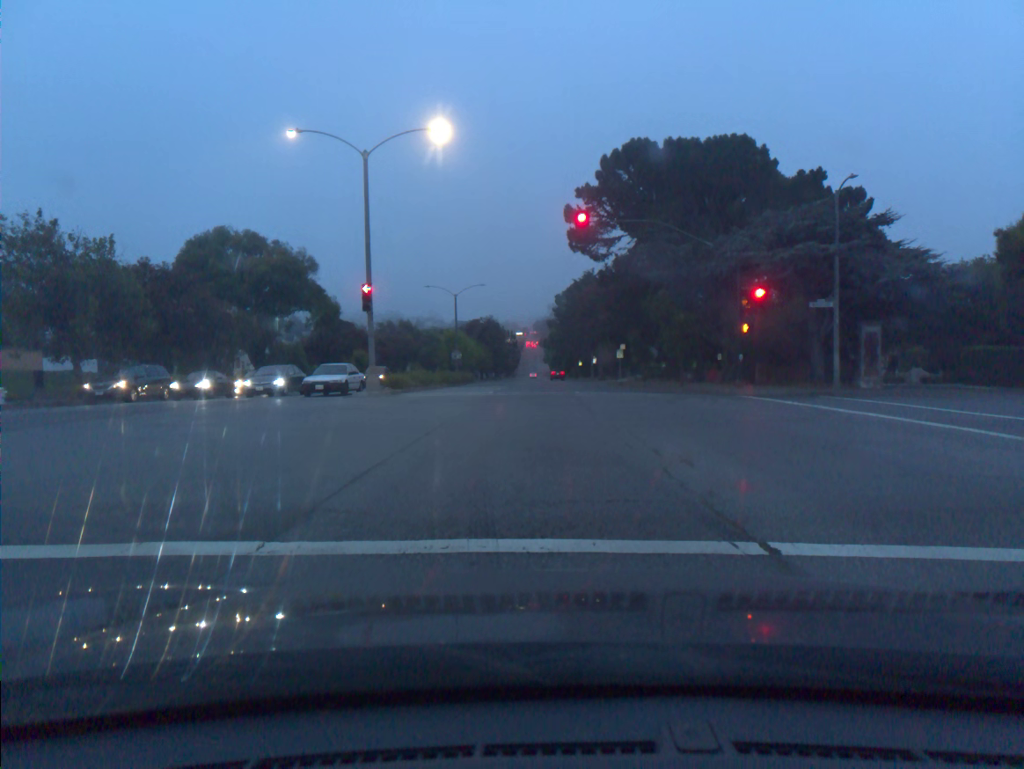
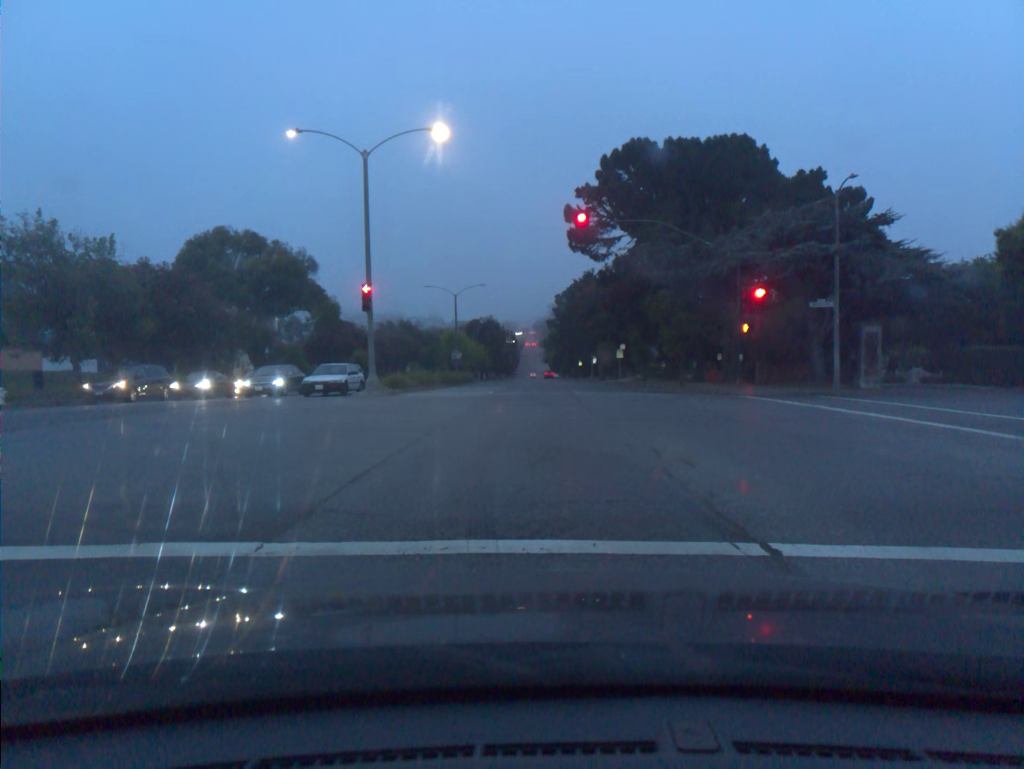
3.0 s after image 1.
(0.0, 0.0) m; 0°
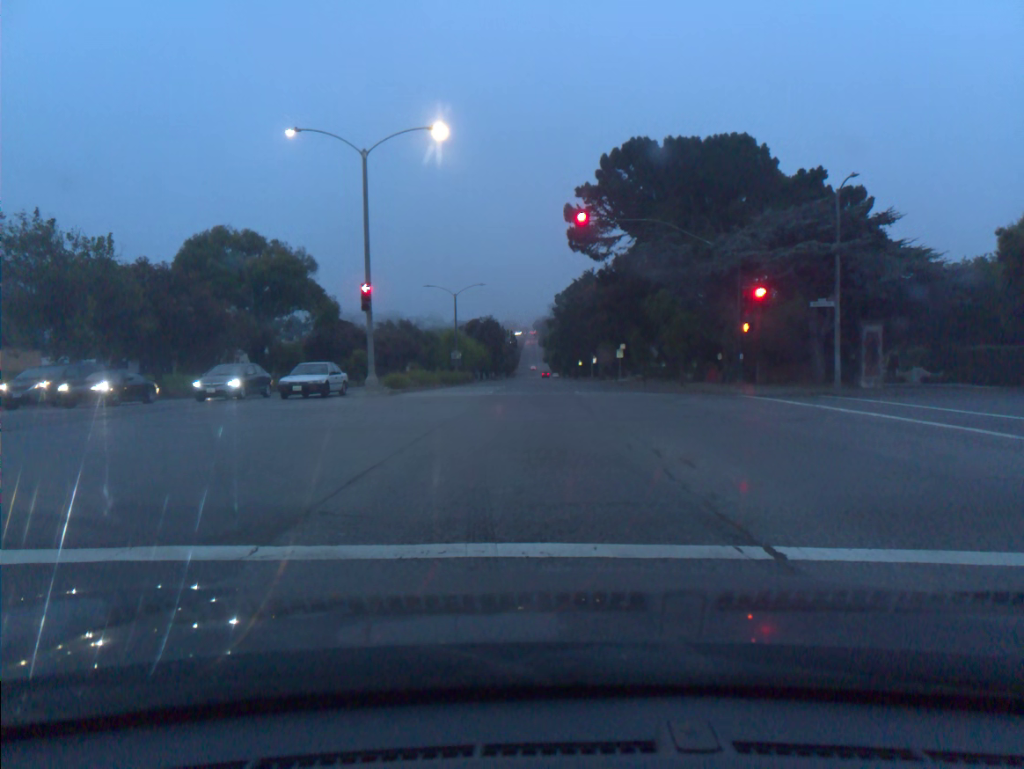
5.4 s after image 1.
(0.0, +0.1) m; 0°
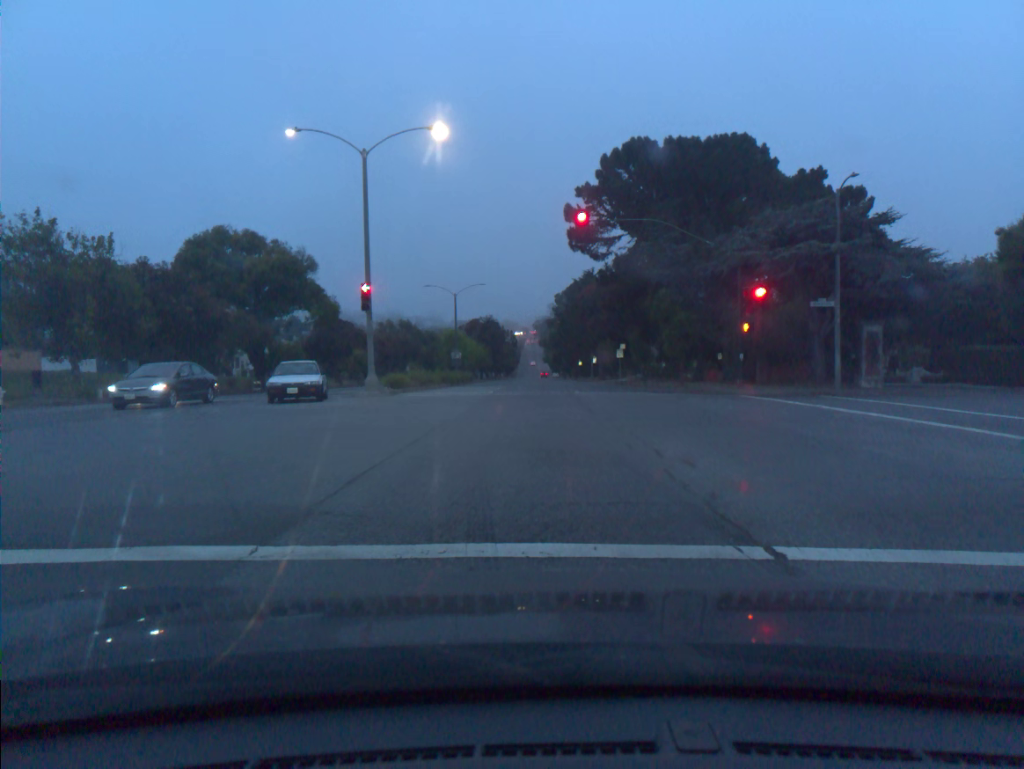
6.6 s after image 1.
(0.0, 0.0) m; 0°
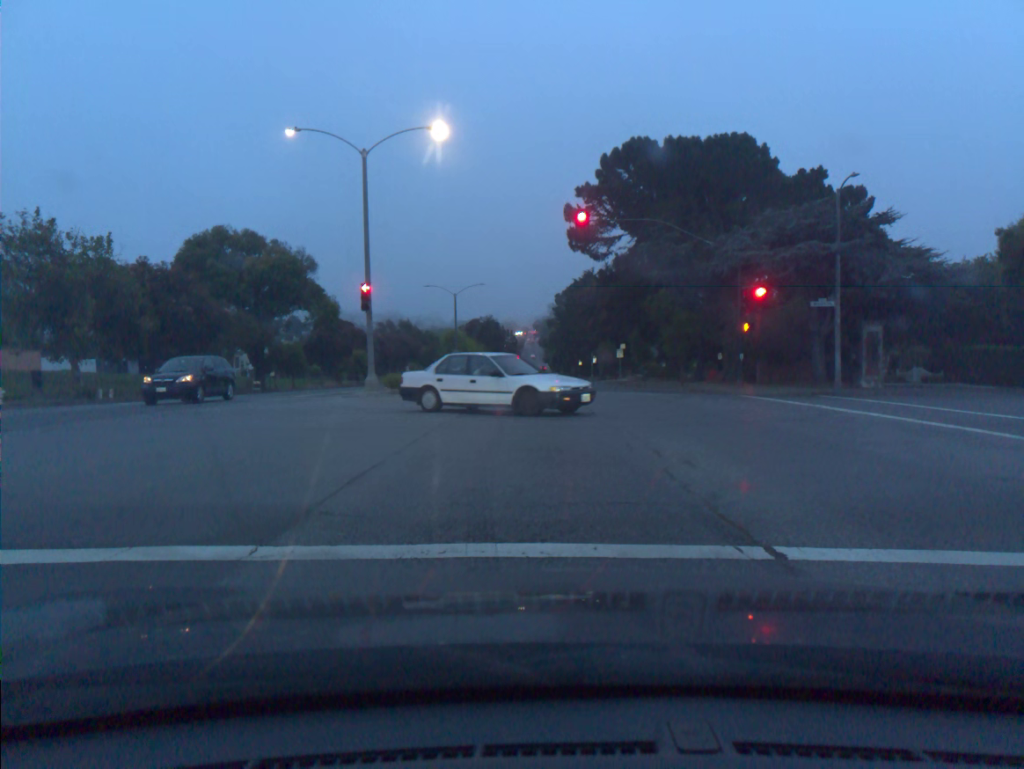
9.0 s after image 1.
(0.0, 0.0) m; 0°
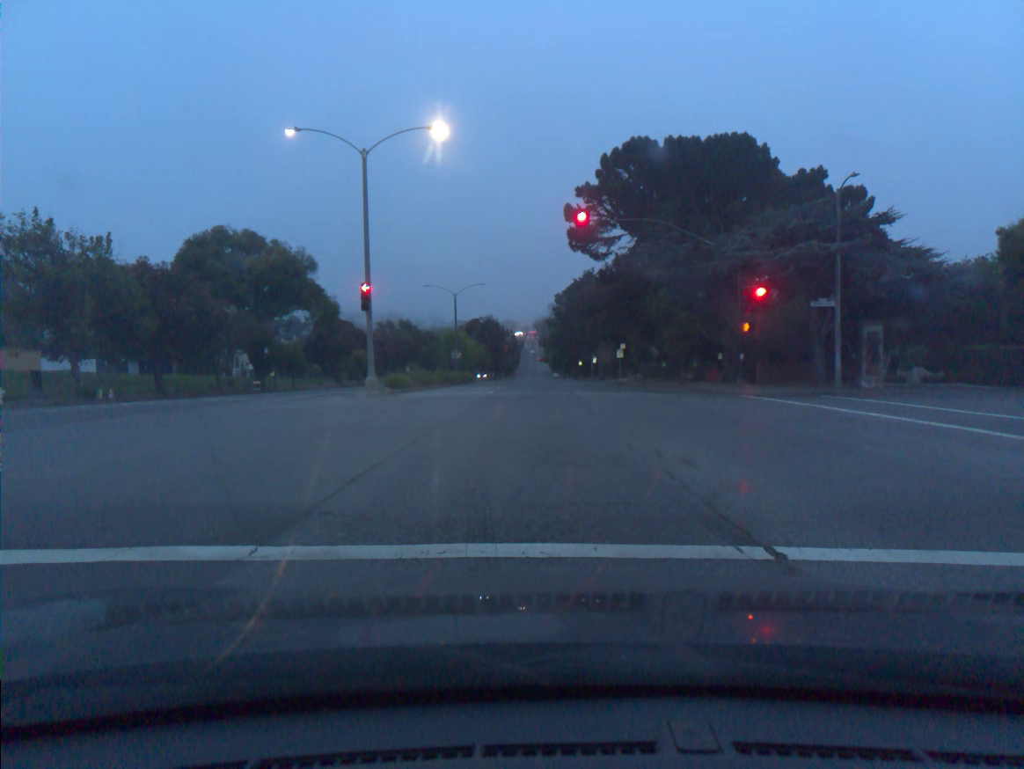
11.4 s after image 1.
(0.0, 0.0) m; 0°
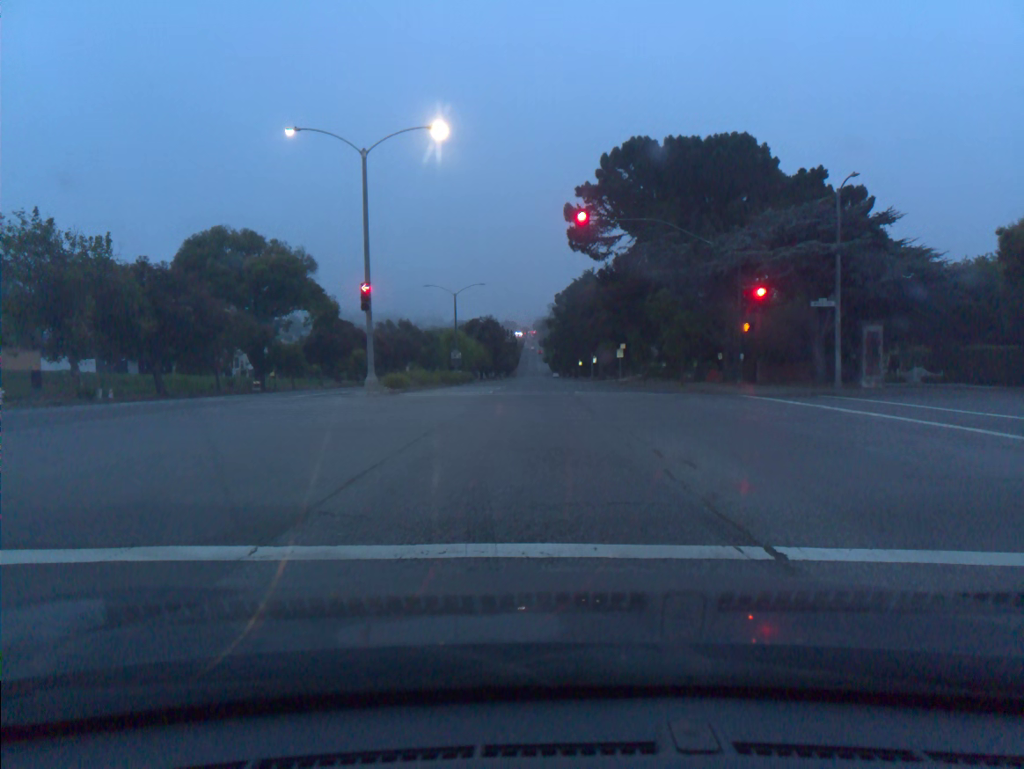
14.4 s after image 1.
(0.0, 0.0) m; 0°
